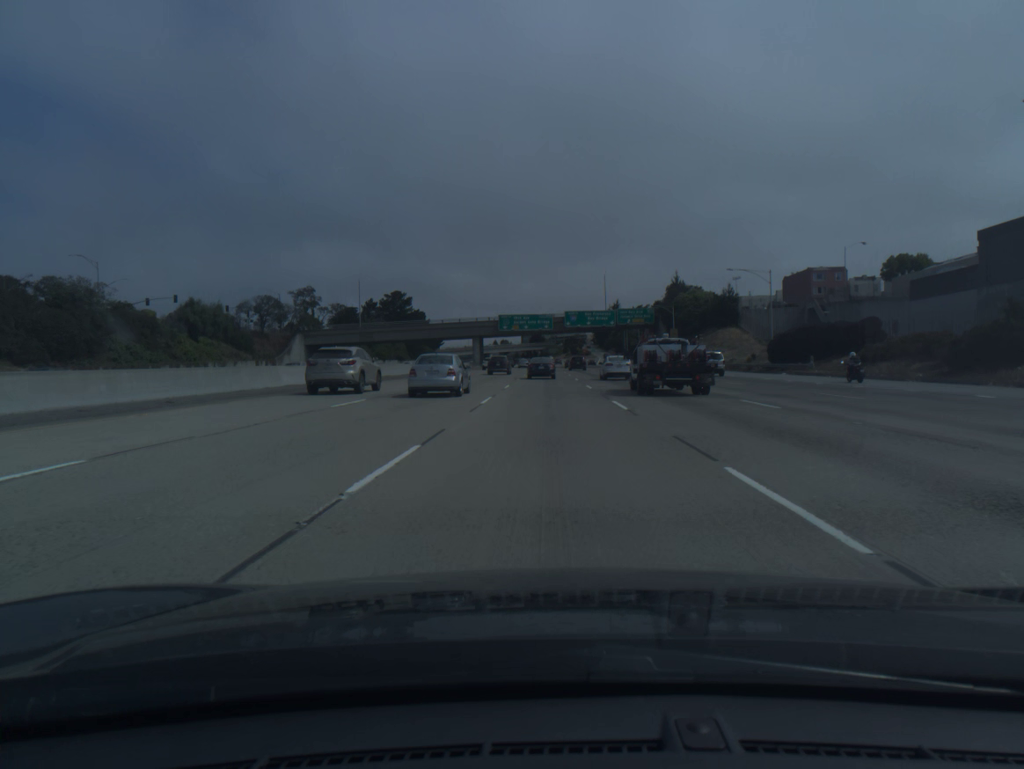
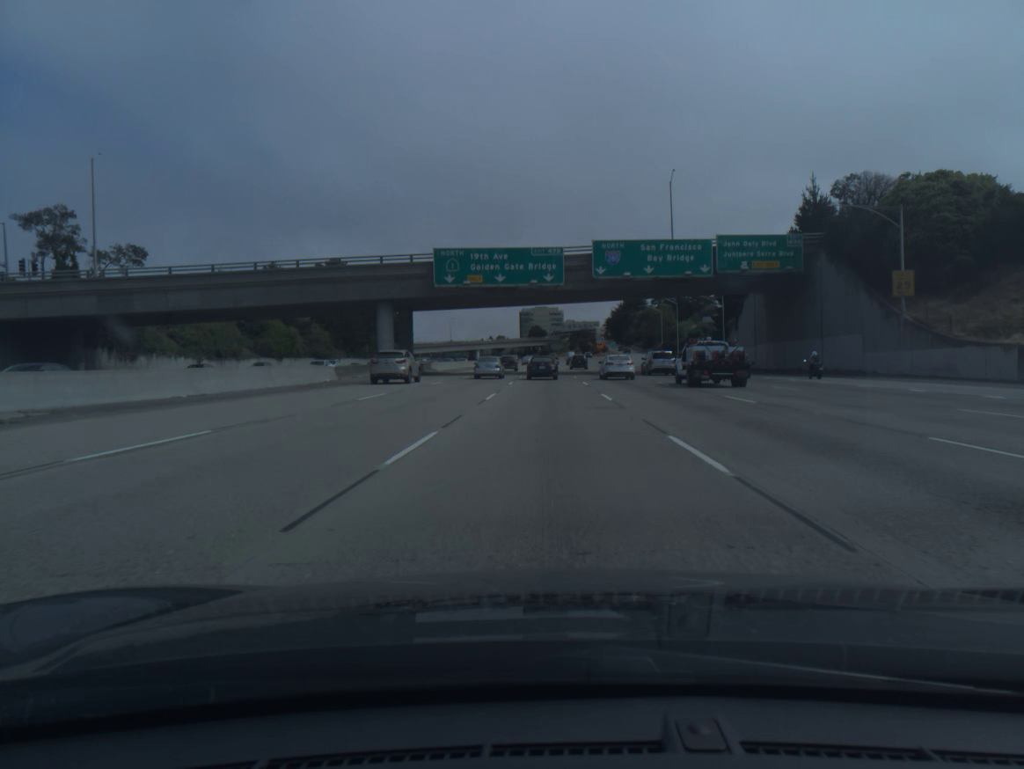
(+0.1, +82.2) m; 0°
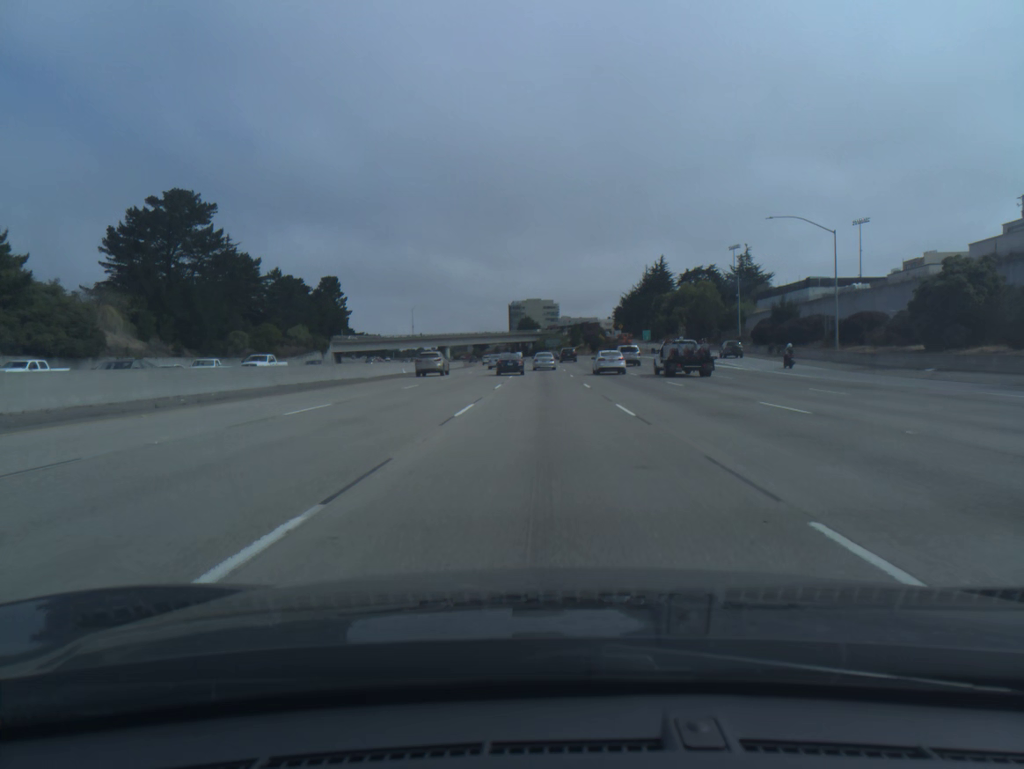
(+0.1, +77.8) m; 0°
